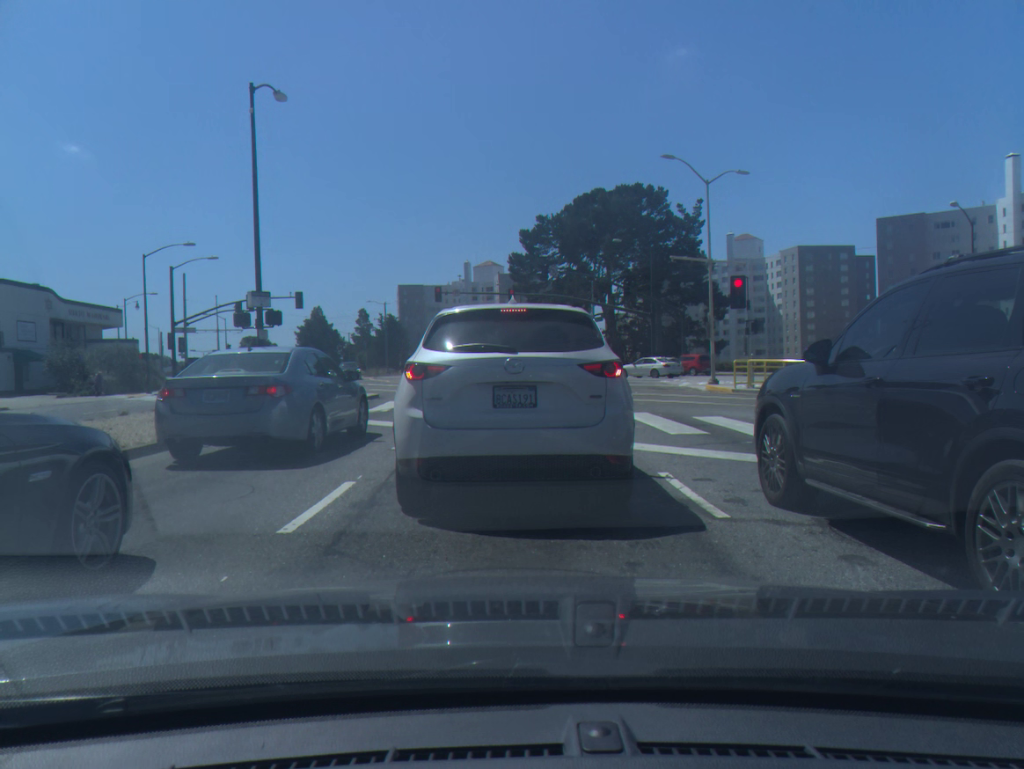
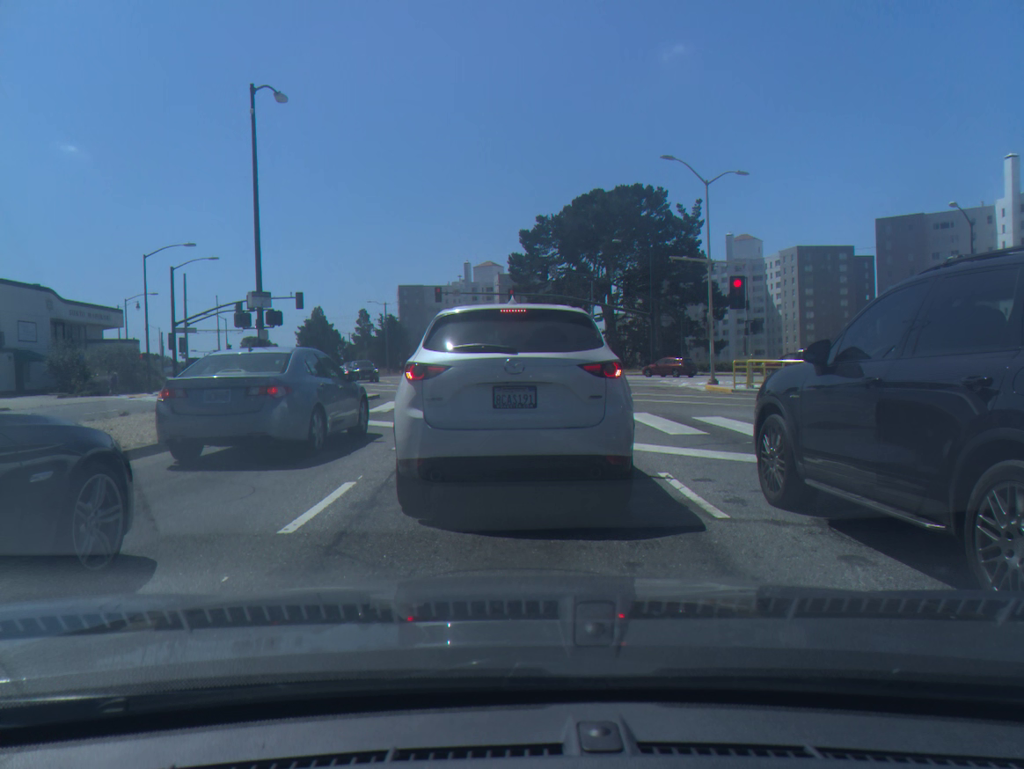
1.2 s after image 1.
(0.0, 0.0) m; 0°
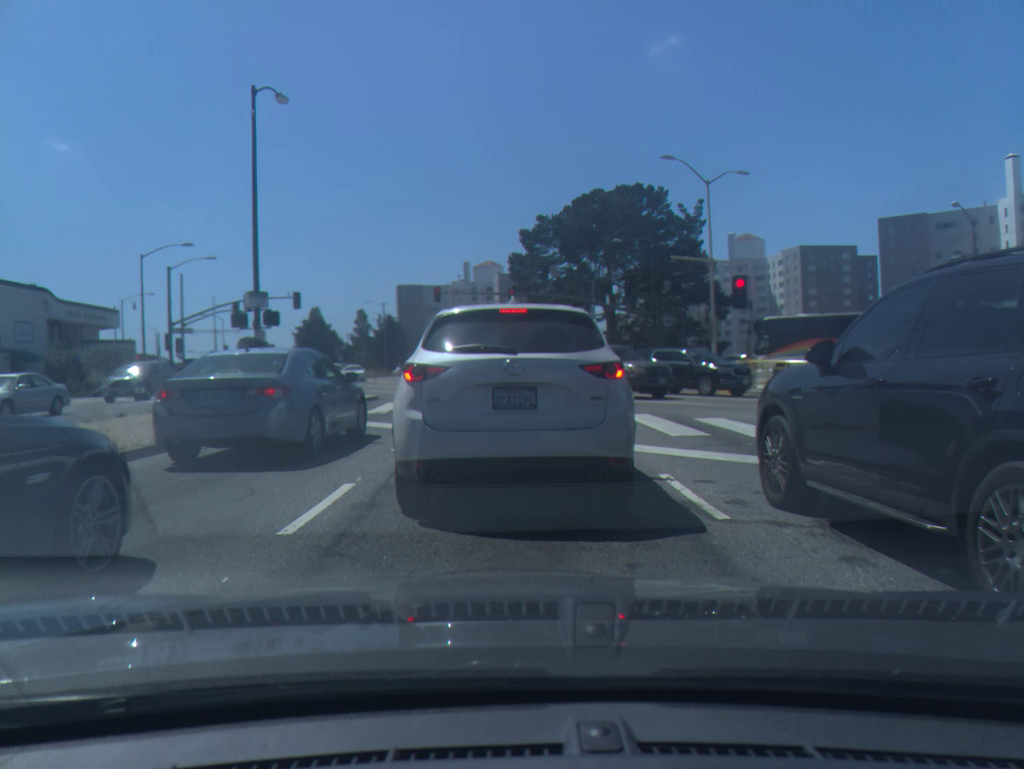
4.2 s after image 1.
(0.0, 0.0) m; 0°
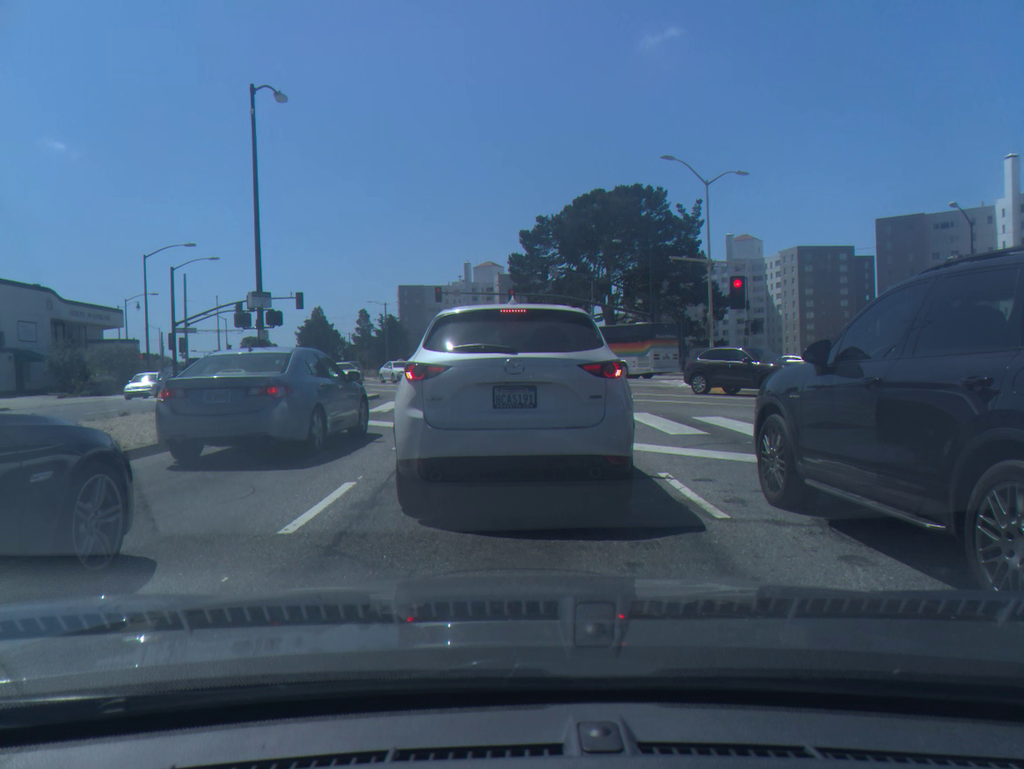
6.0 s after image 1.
(0.0, 0.0) m; 0°
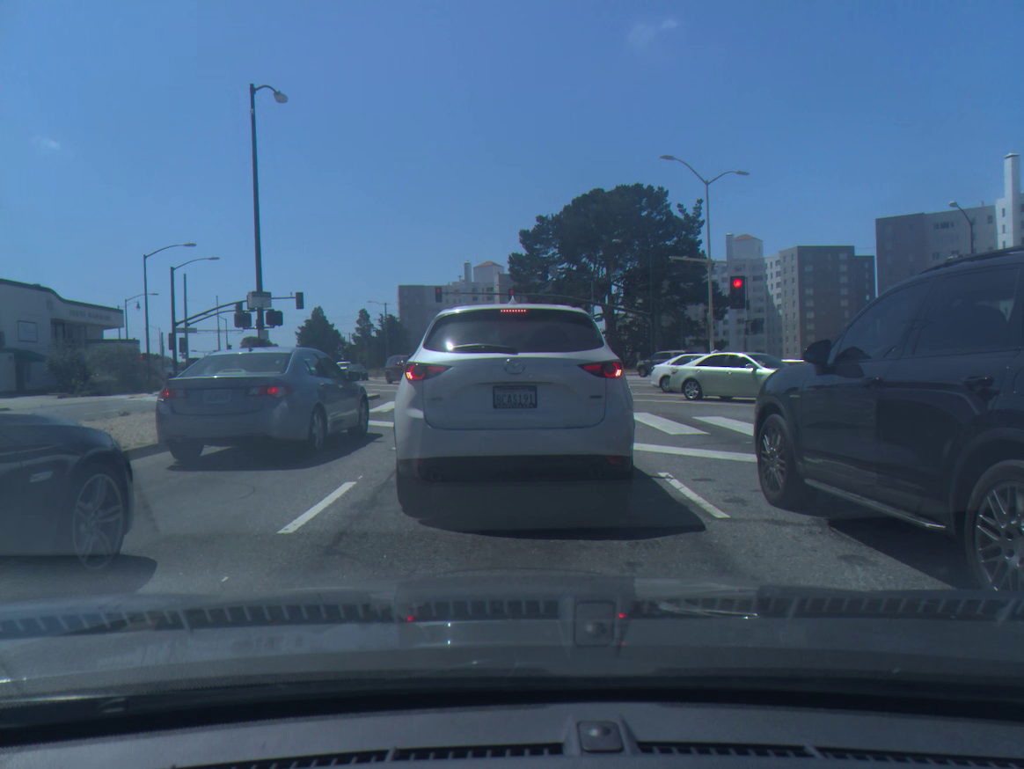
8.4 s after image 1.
(0.0, 0.0) m; 0°
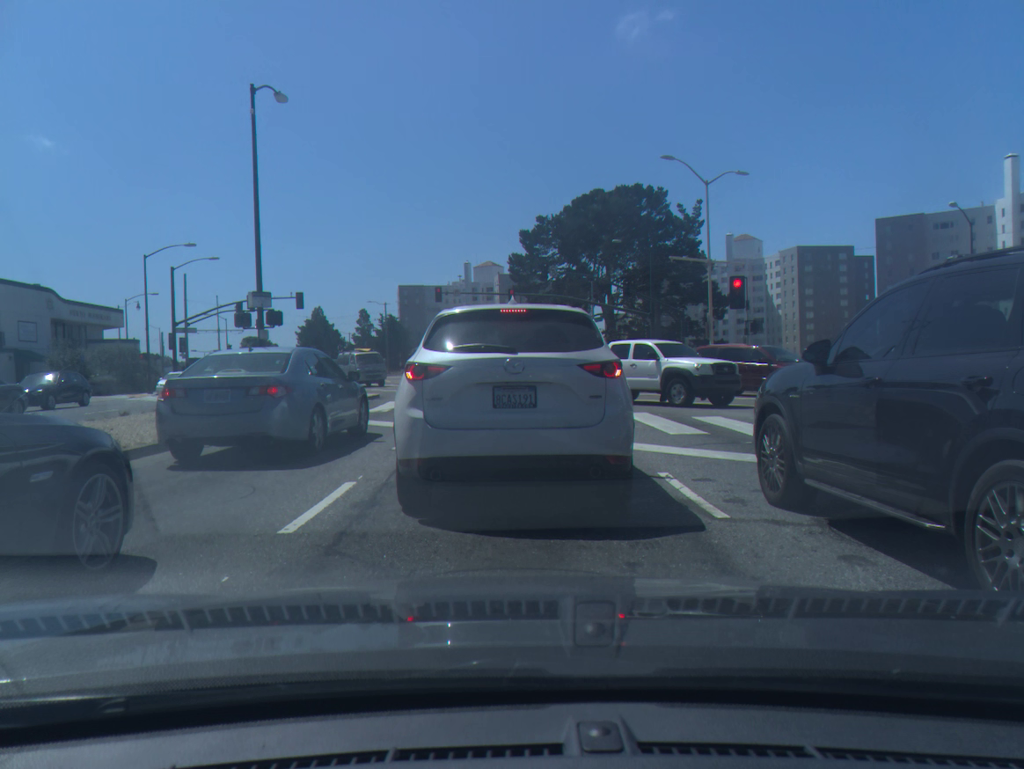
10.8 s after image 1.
(0.0, 0.0) m; 0°
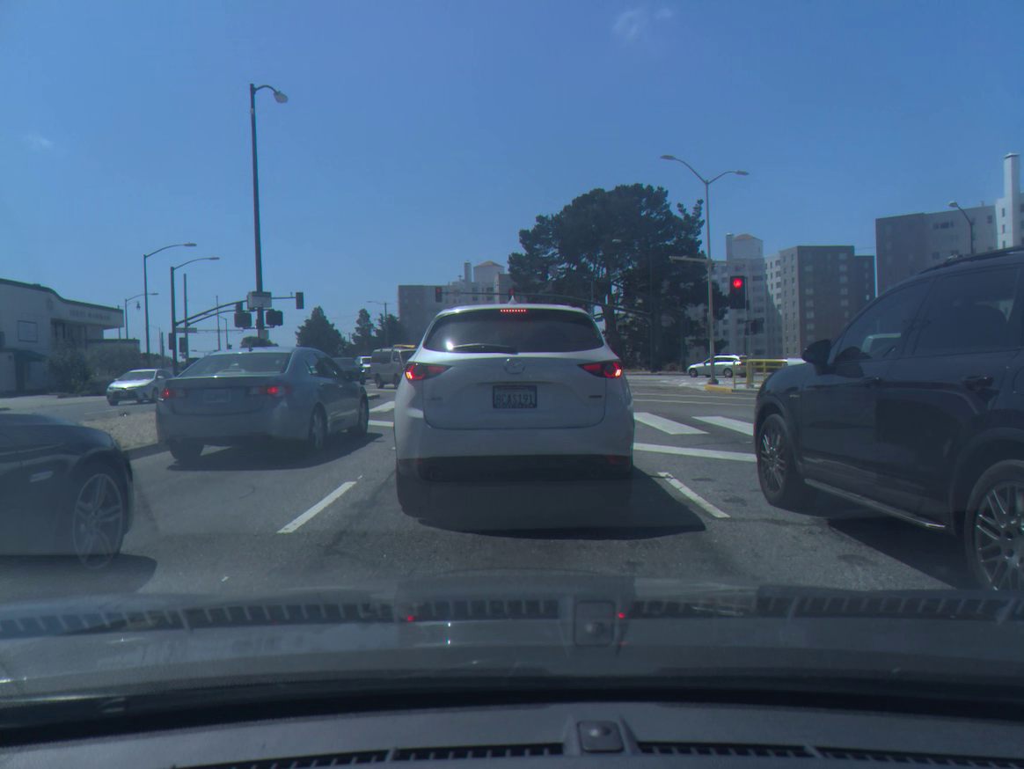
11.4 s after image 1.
(0.0, 0.0) m; 0°
